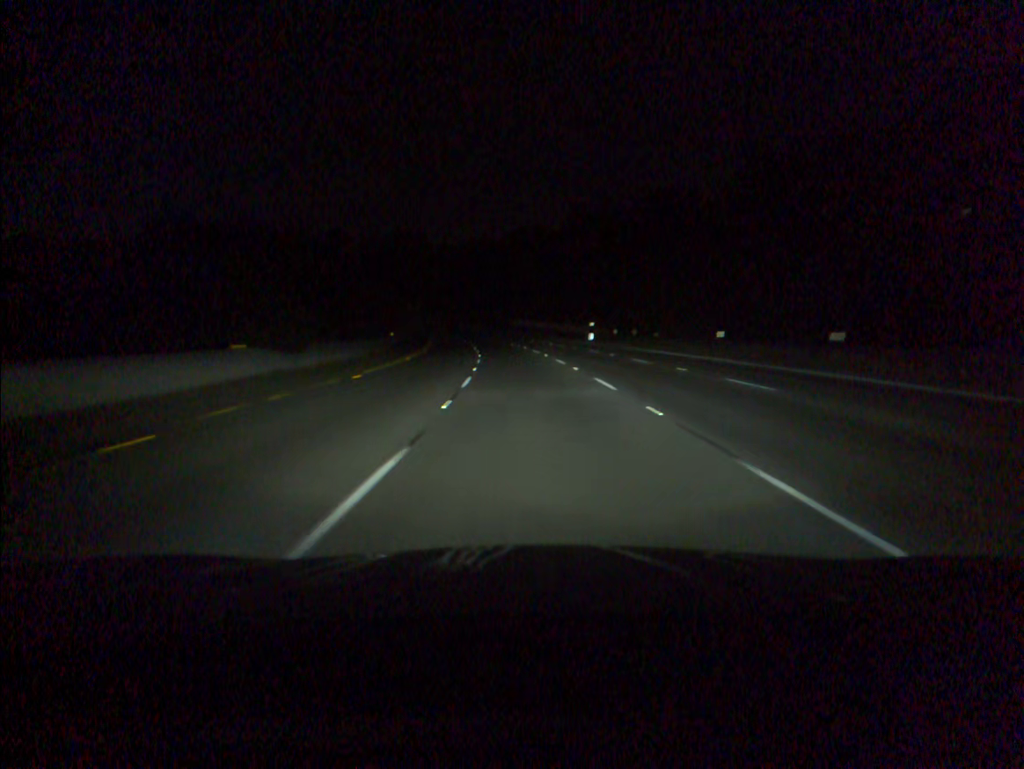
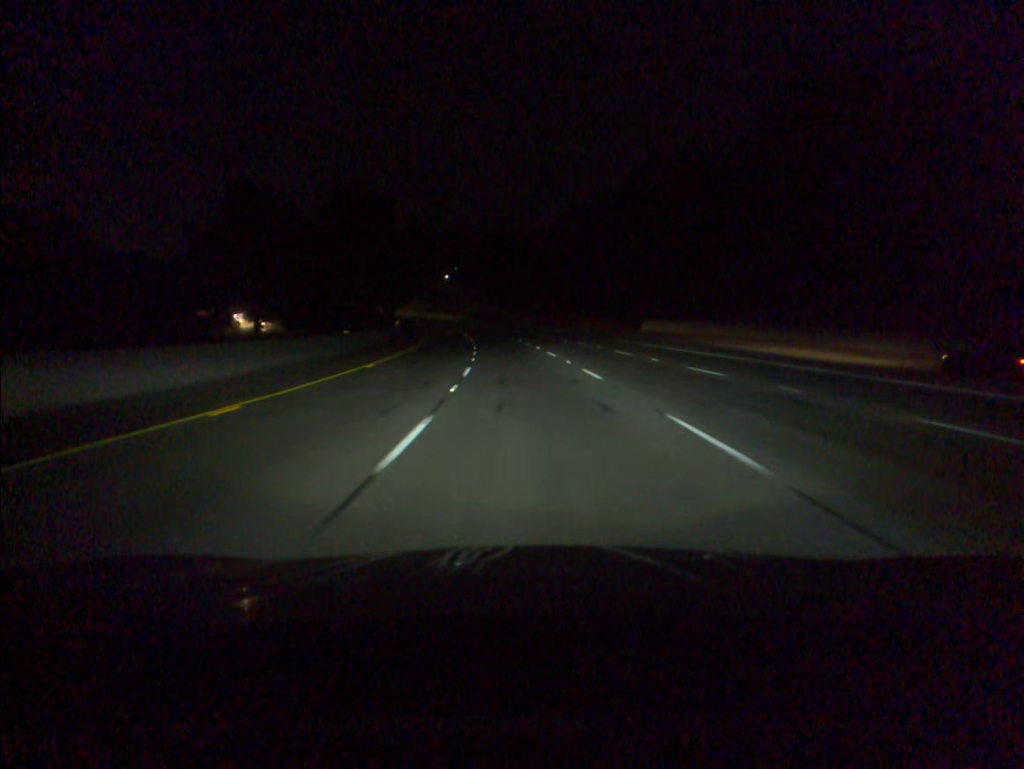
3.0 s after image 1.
(-5.4, +84.2) m; -7°
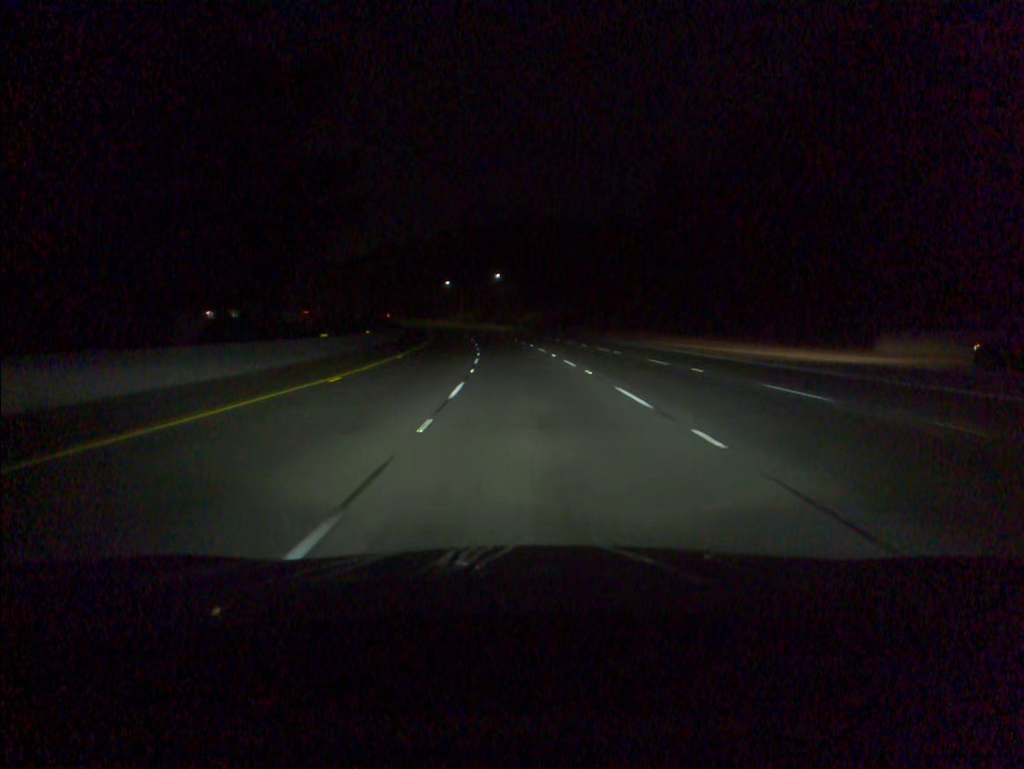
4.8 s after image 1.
(-2.1, +50.3) m; -5°
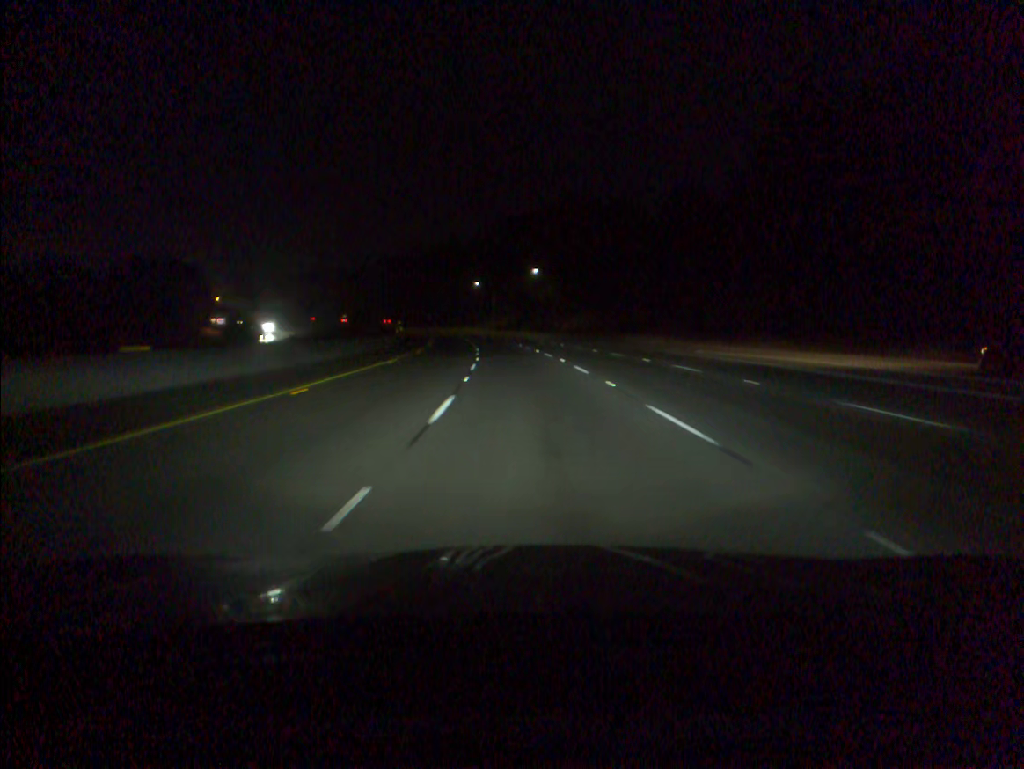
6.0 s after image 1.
(-0.8, +33.4) m; -3°
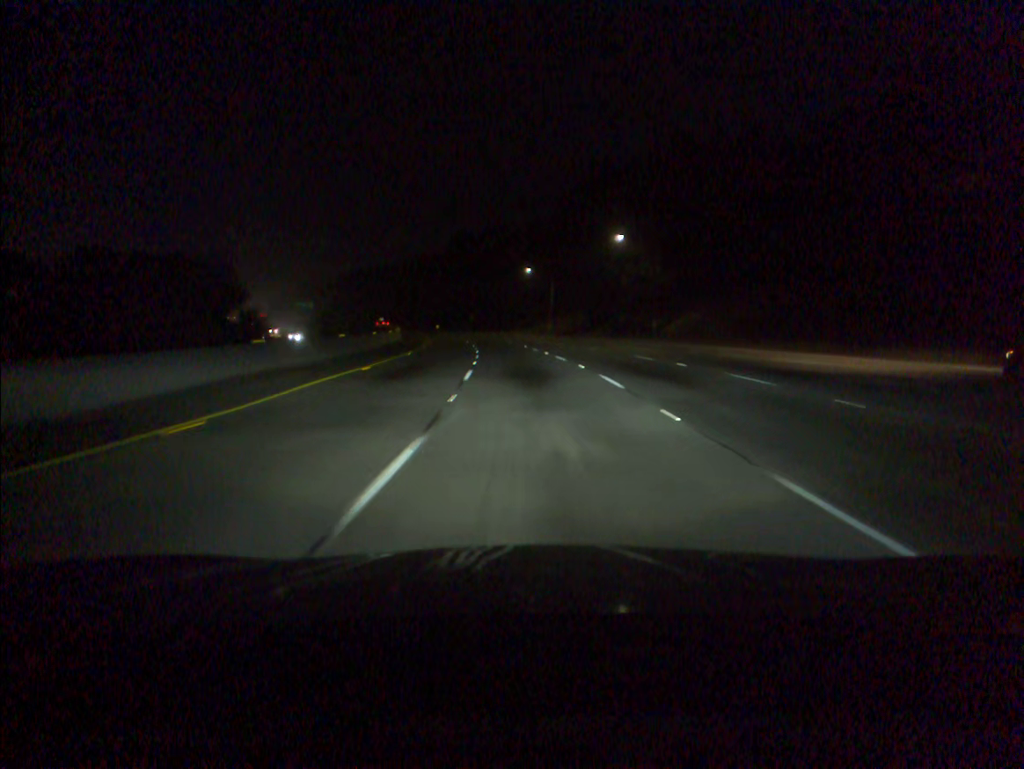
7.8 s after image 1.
(-2.0, +50.1) m; -4°
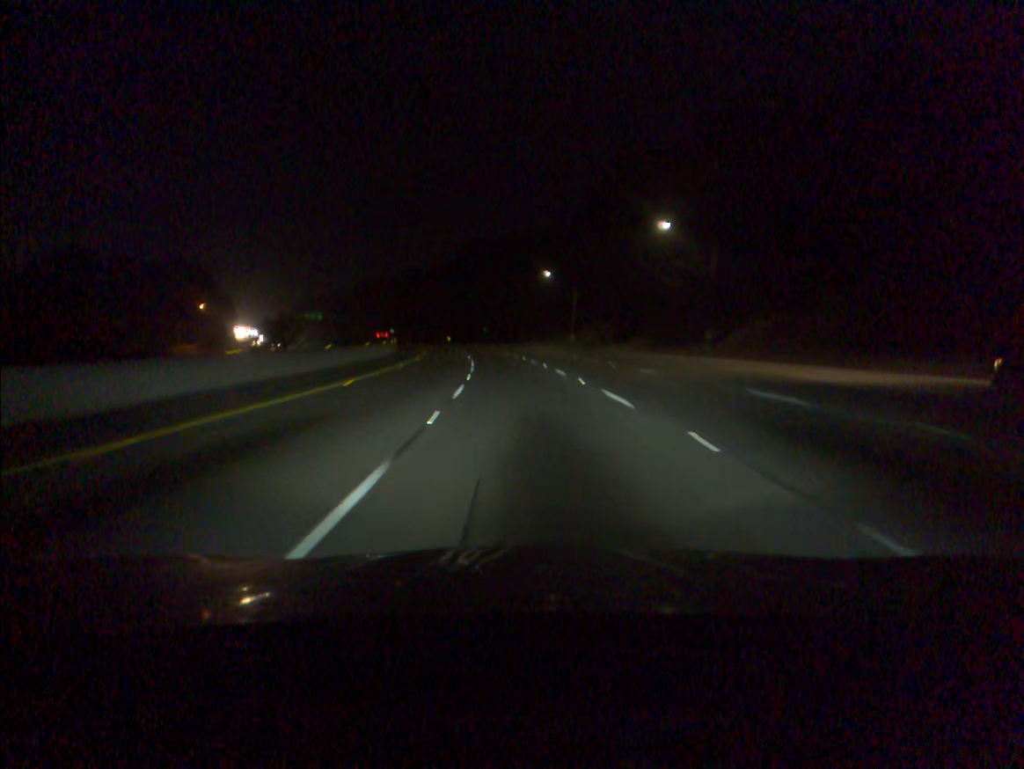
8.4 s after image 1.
(-0.2, +16.7) m; -1°
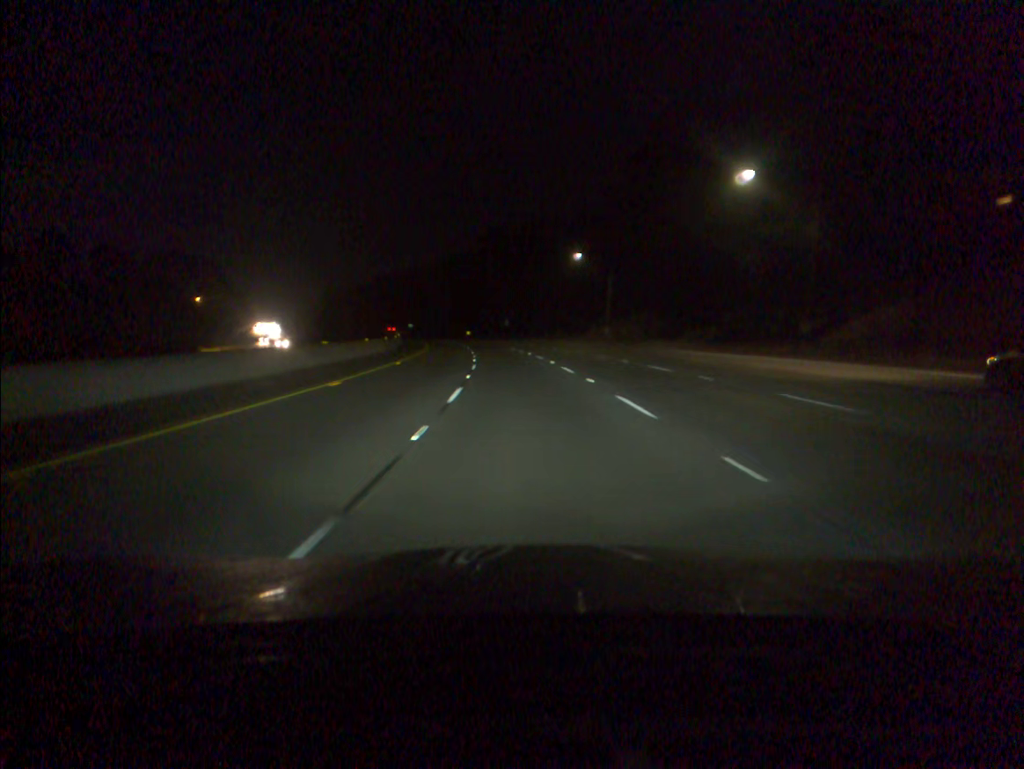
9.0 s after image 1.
(-0.2, +16.7) m; -2°
